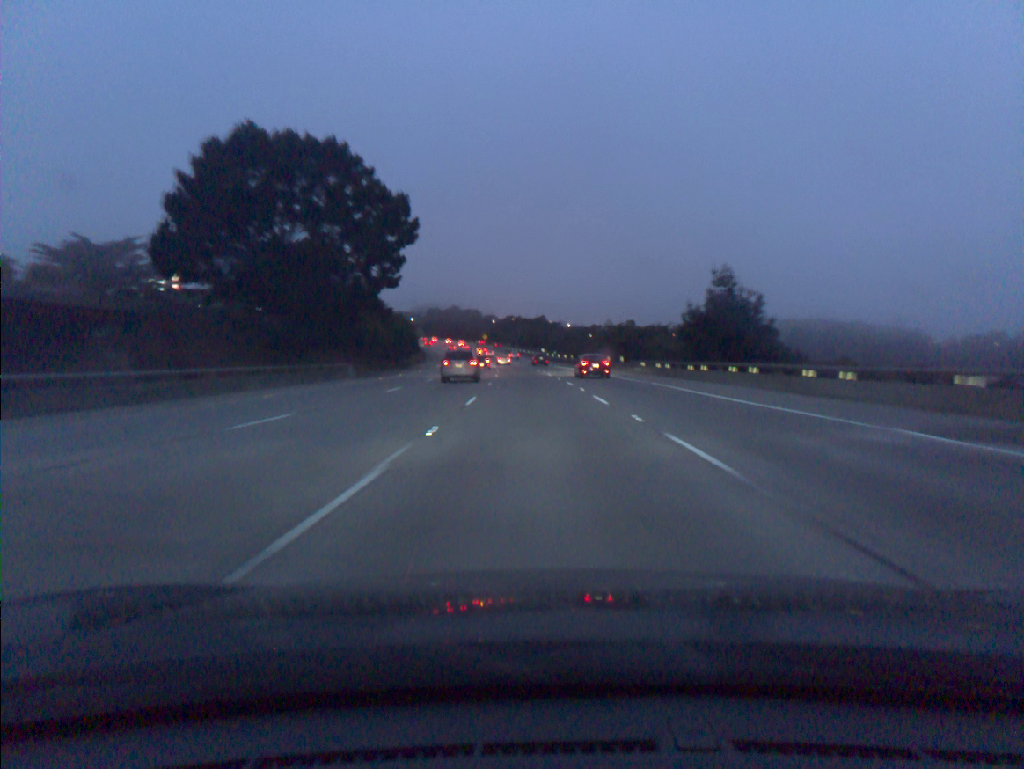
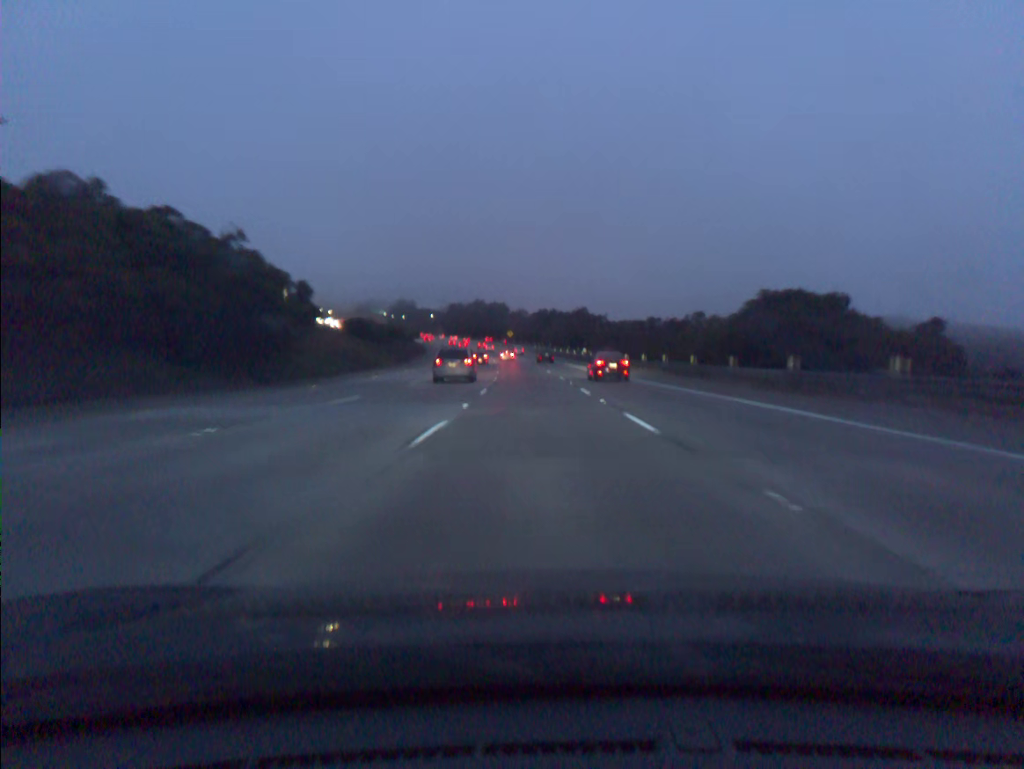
(-1.2, +55.2) m; -3°
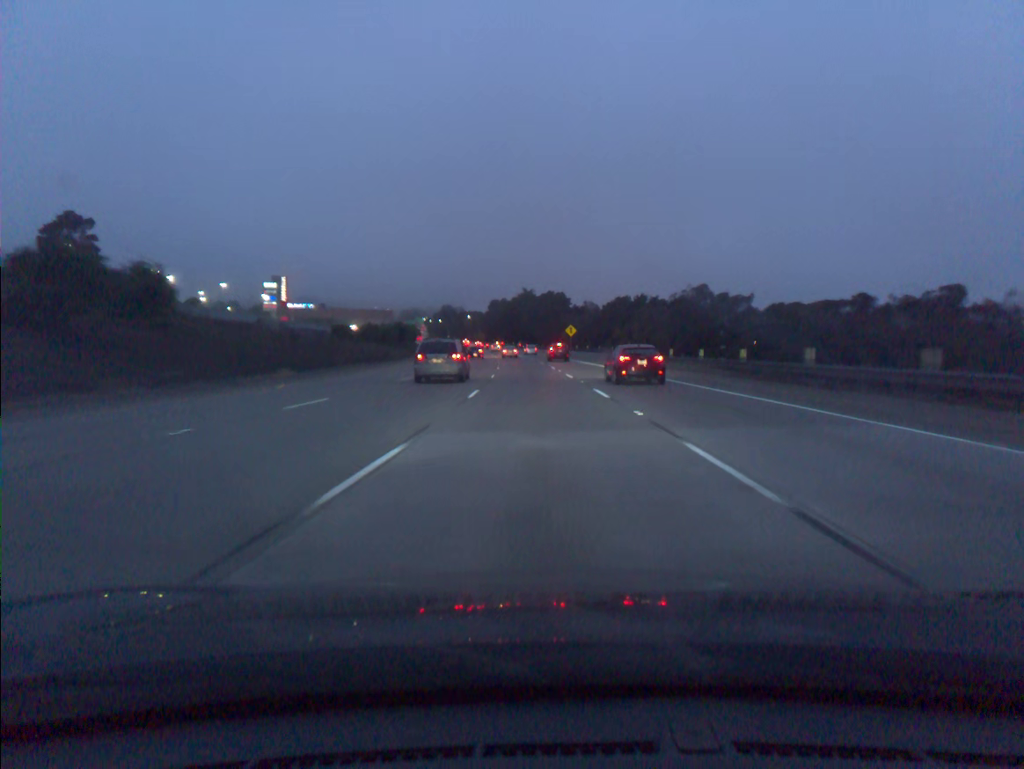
(-3.3, +92.3) m; -4°
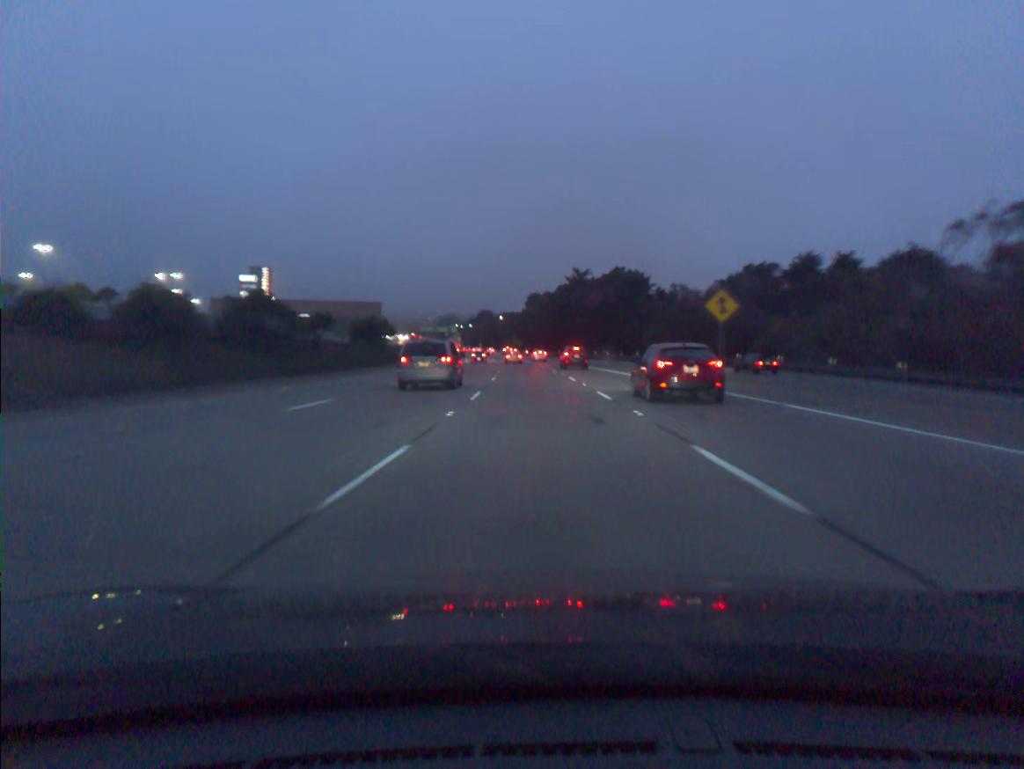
(-2.1, +73.1) m; -3°
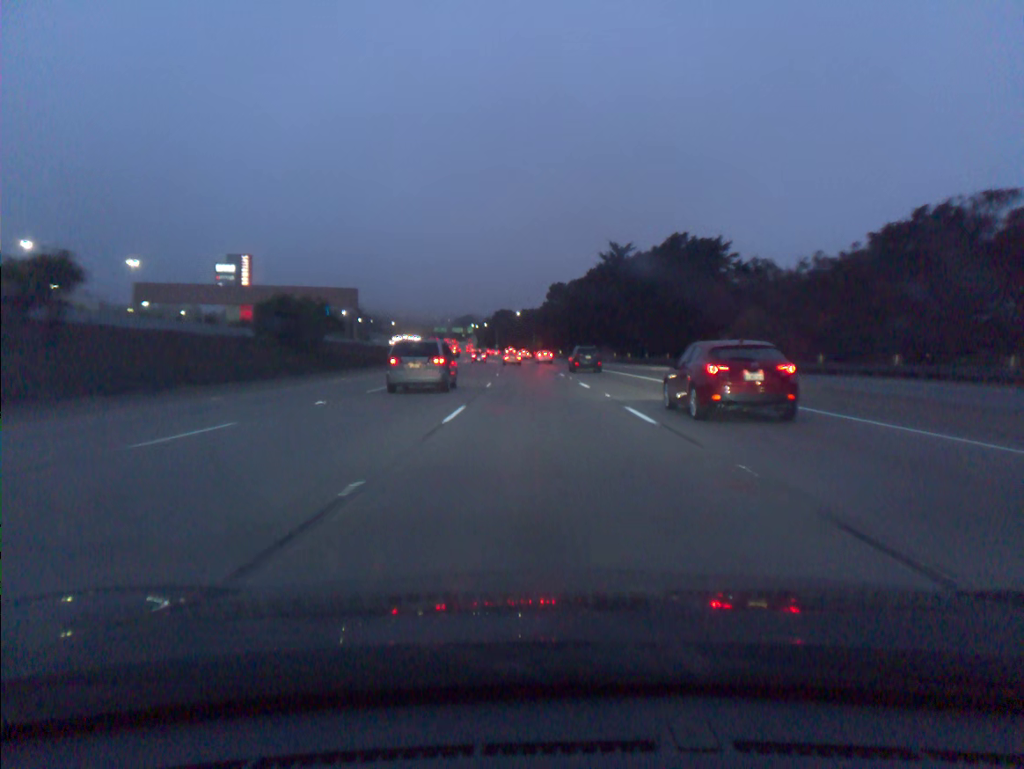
(-0.5, +36.2) m; -2°
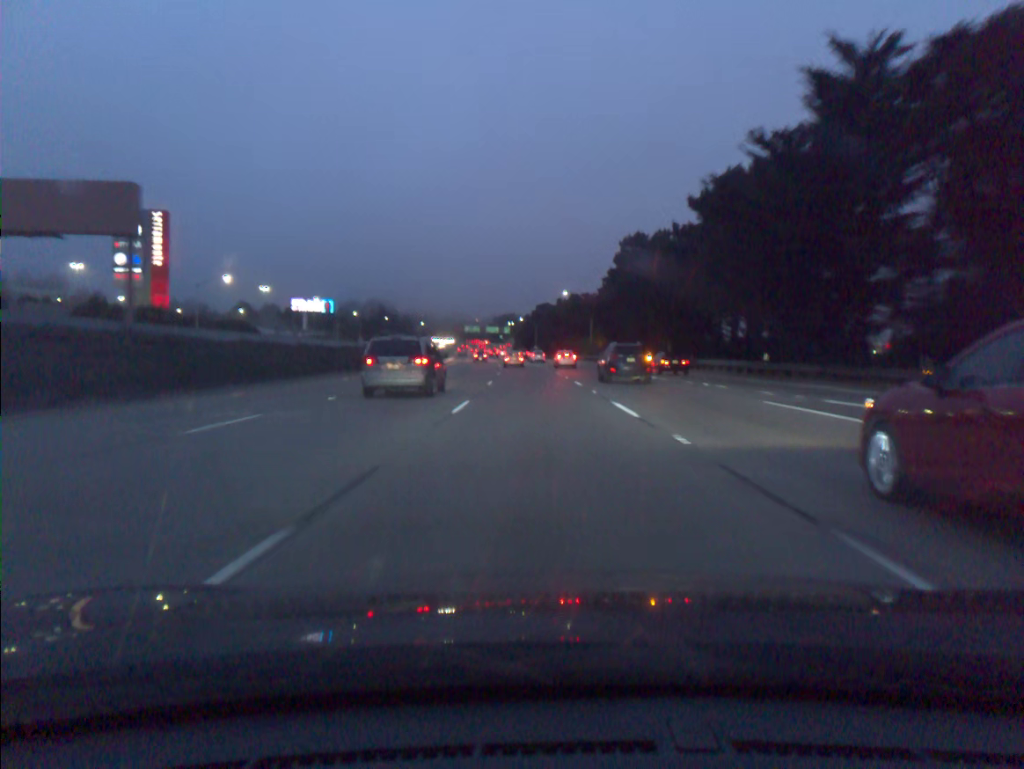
(-1.9, +71.3) m; -3°
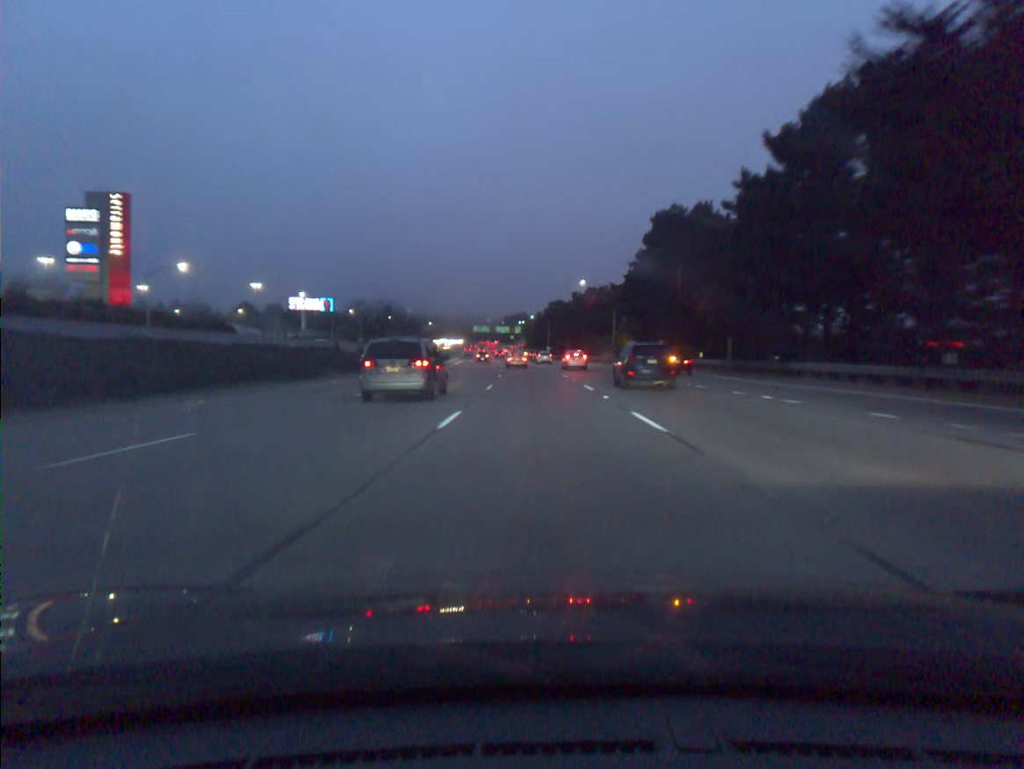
(-0.1, +17.6) m; -1°
